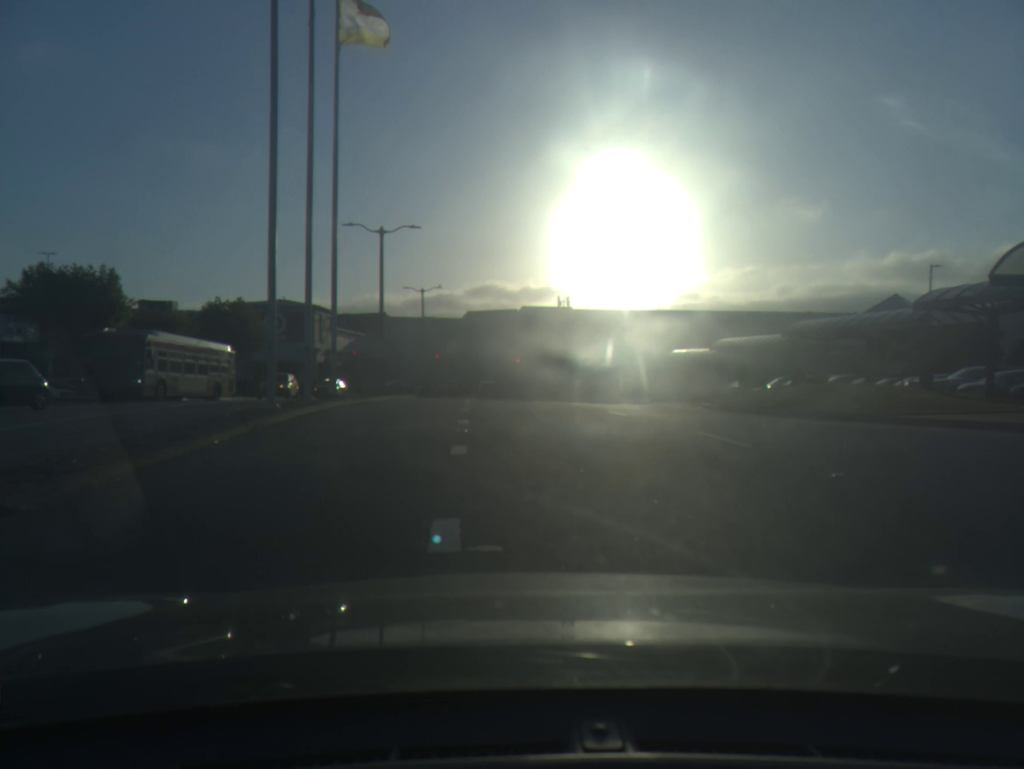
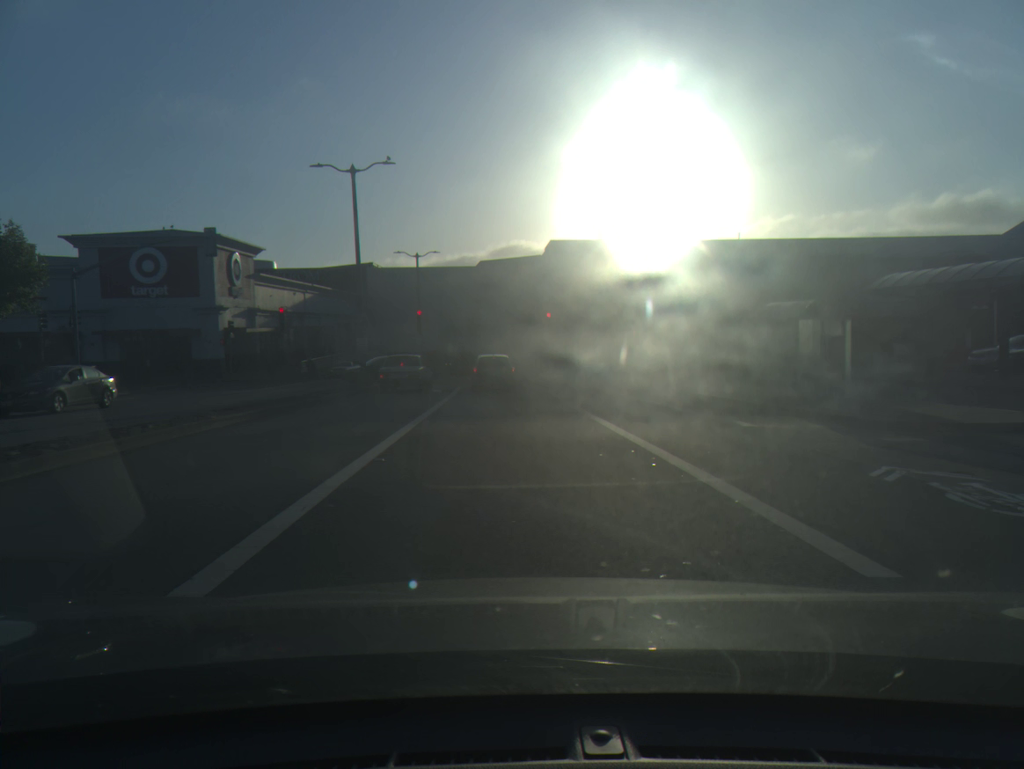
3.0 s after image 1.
(-0.7, +34.3) m; -2°
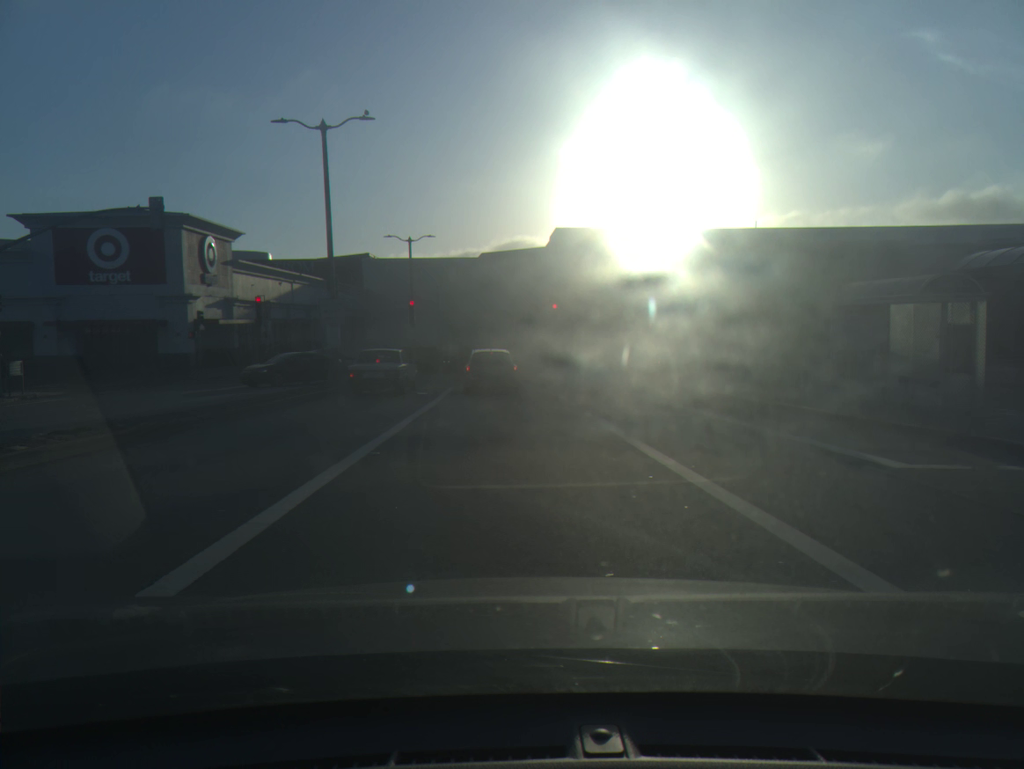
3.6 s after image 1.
(0.0, +5.7) m; 0°
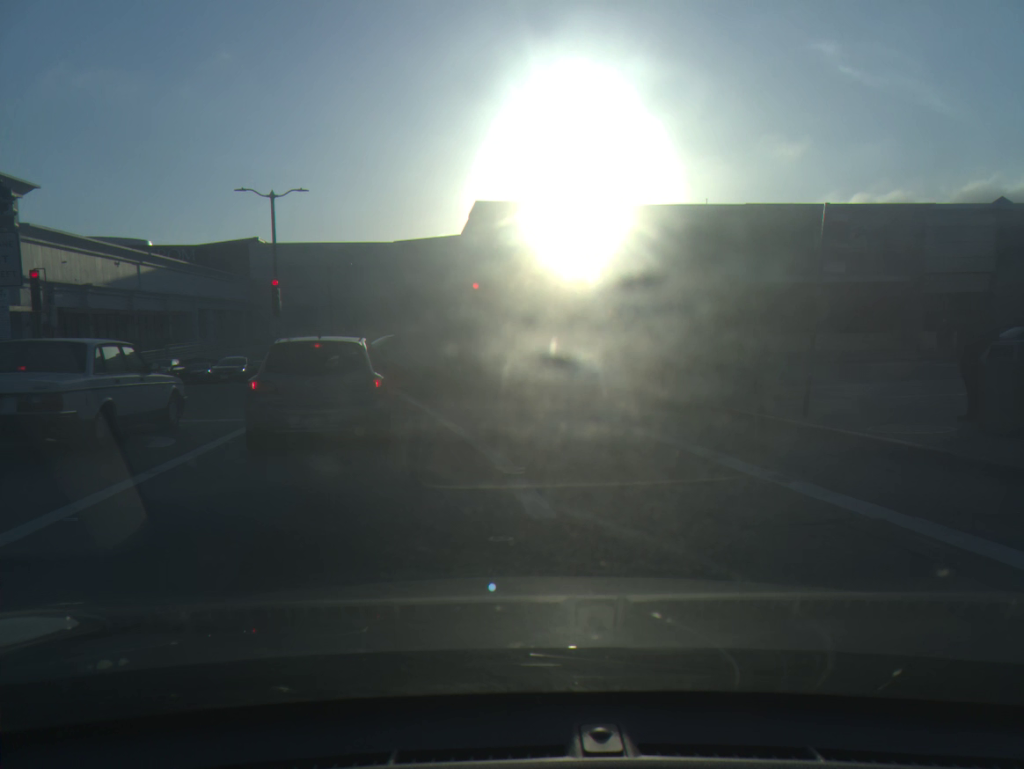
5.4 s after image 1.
(+0.7, +14.4) m; +7°
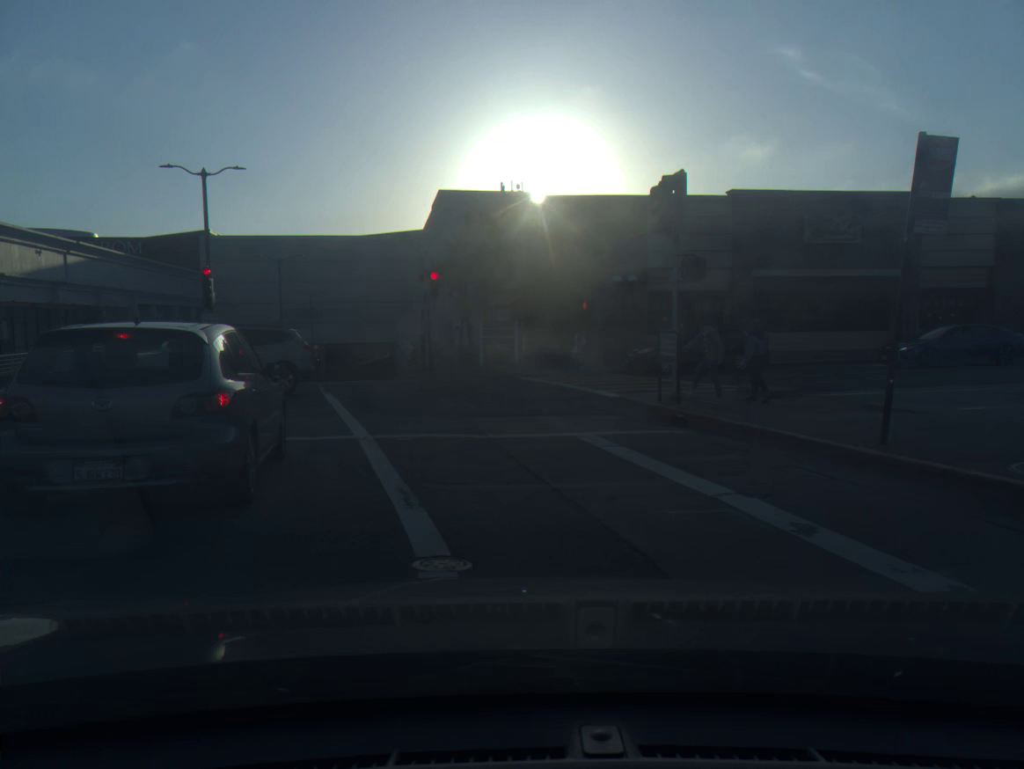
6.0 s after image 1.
(+0.1, +4.0) m; +1°
